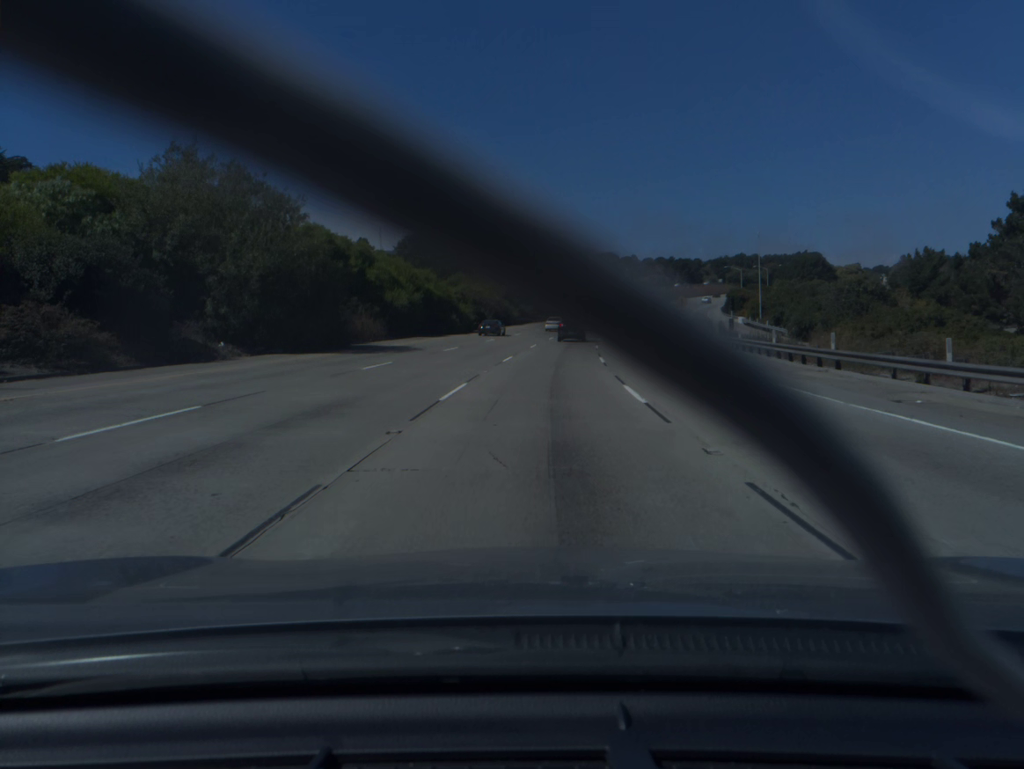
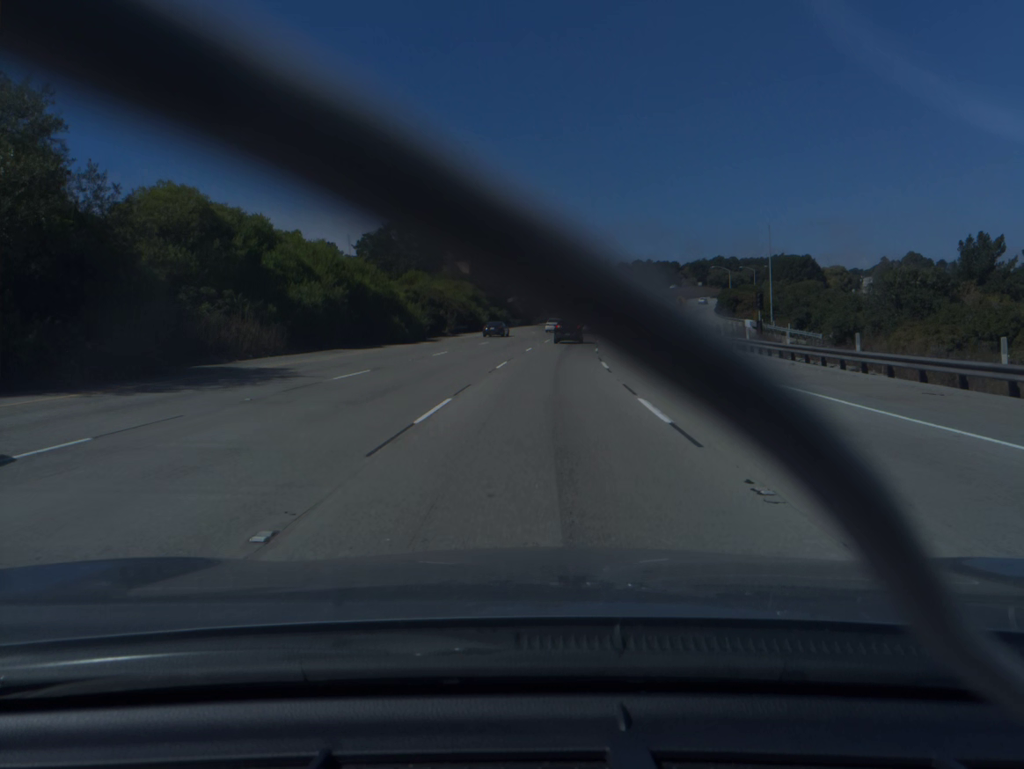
(+0.3, +17.5) m; +2°
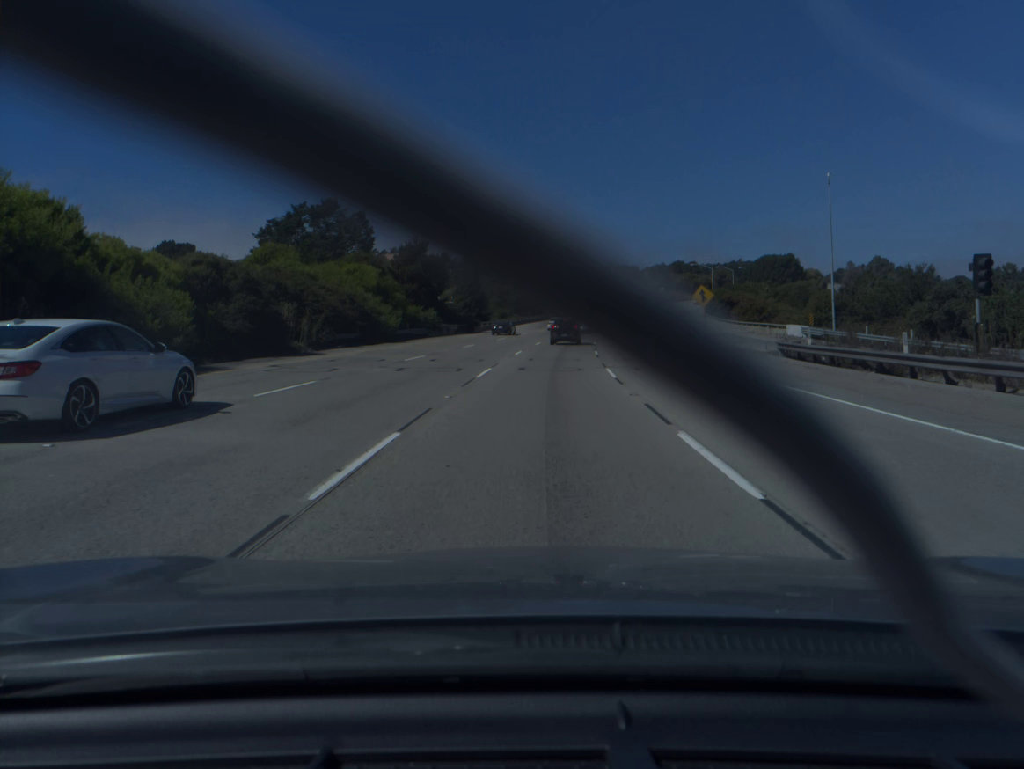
(+1.1, +34.2) m; +3°
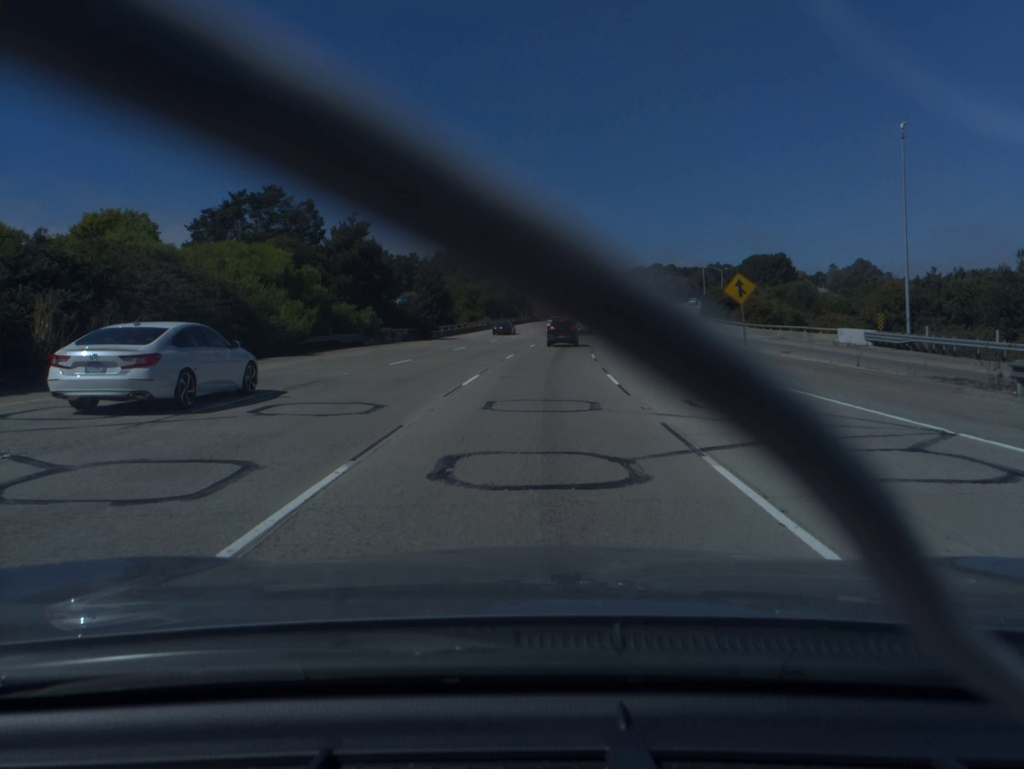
(+0.3, +16.8) m; +2°
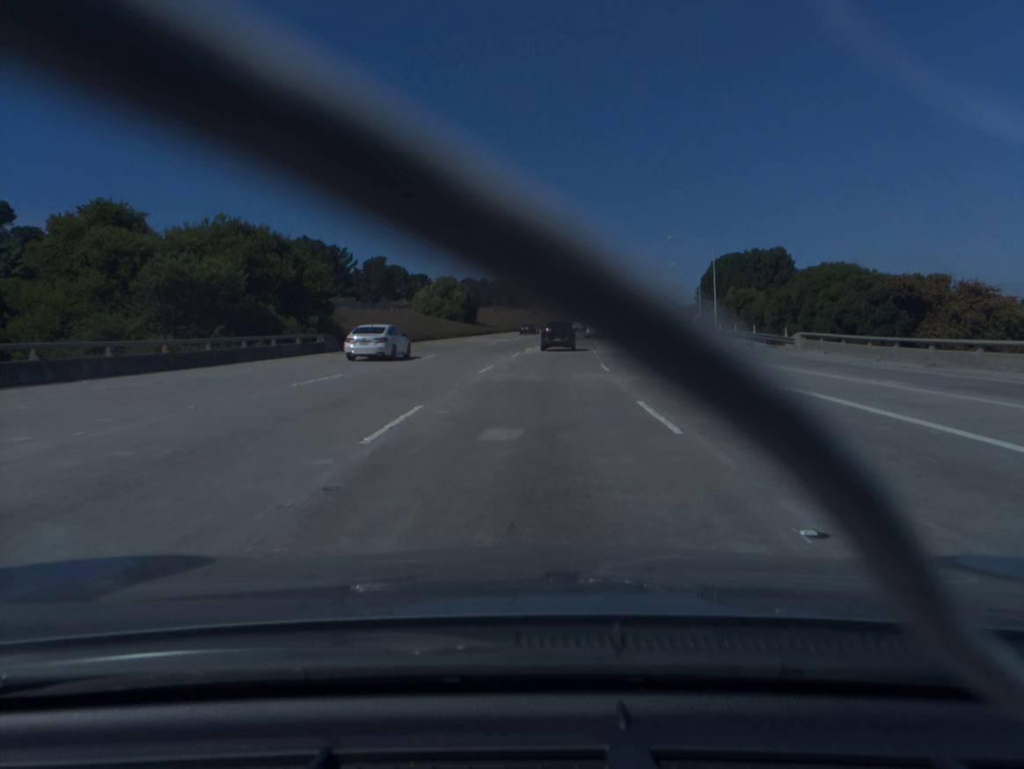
(+5.1, +80.6) m; +7°
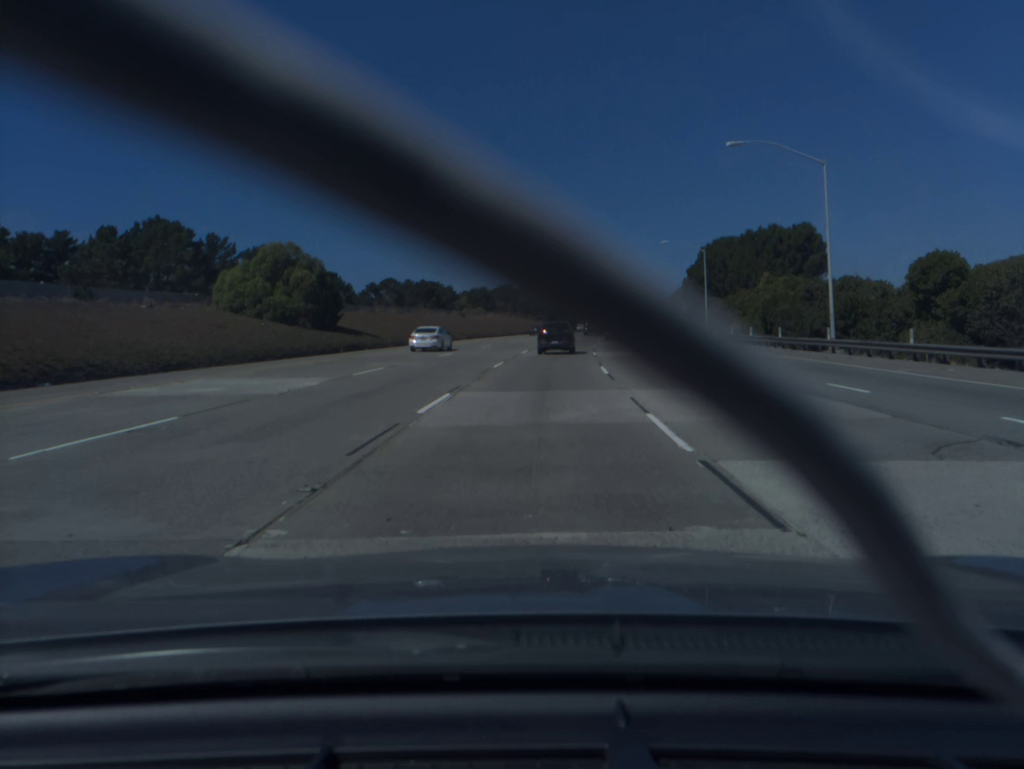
(+1.8, +45.6) m; +4°
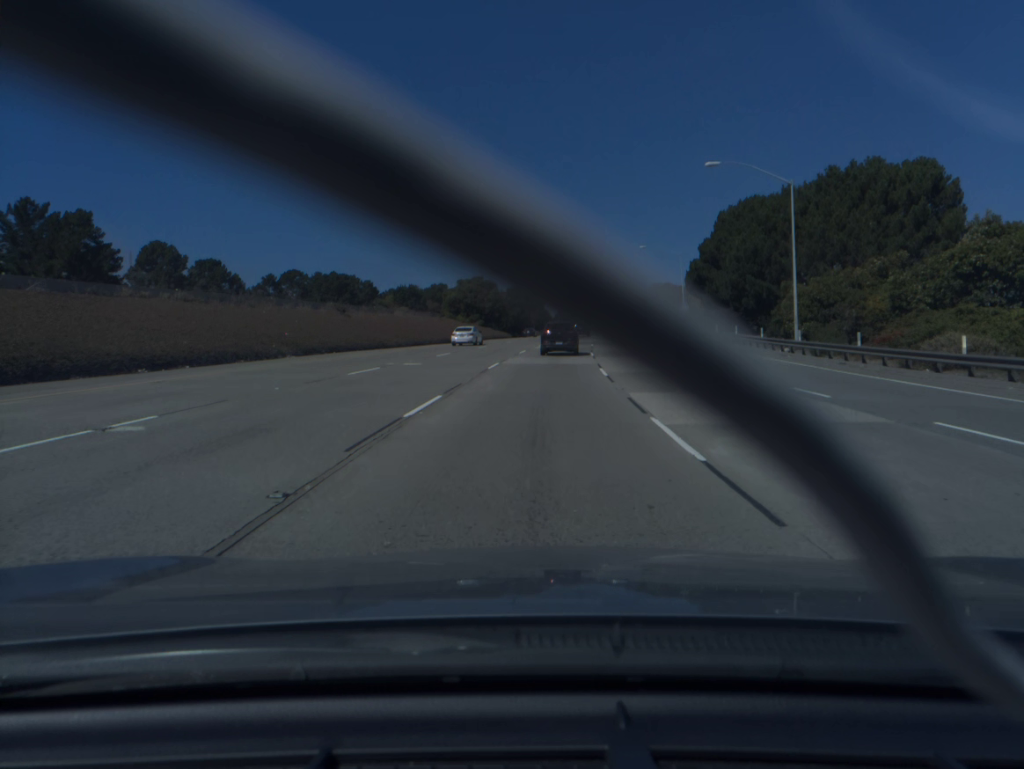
(+1.6, +44.0) m; +4°
